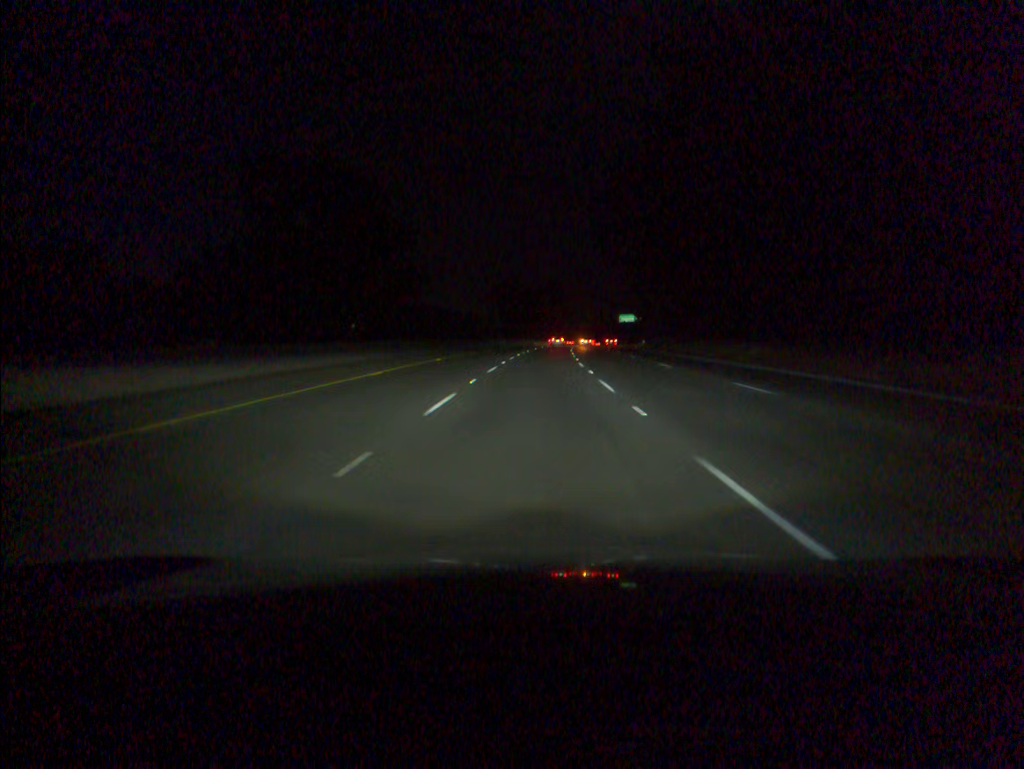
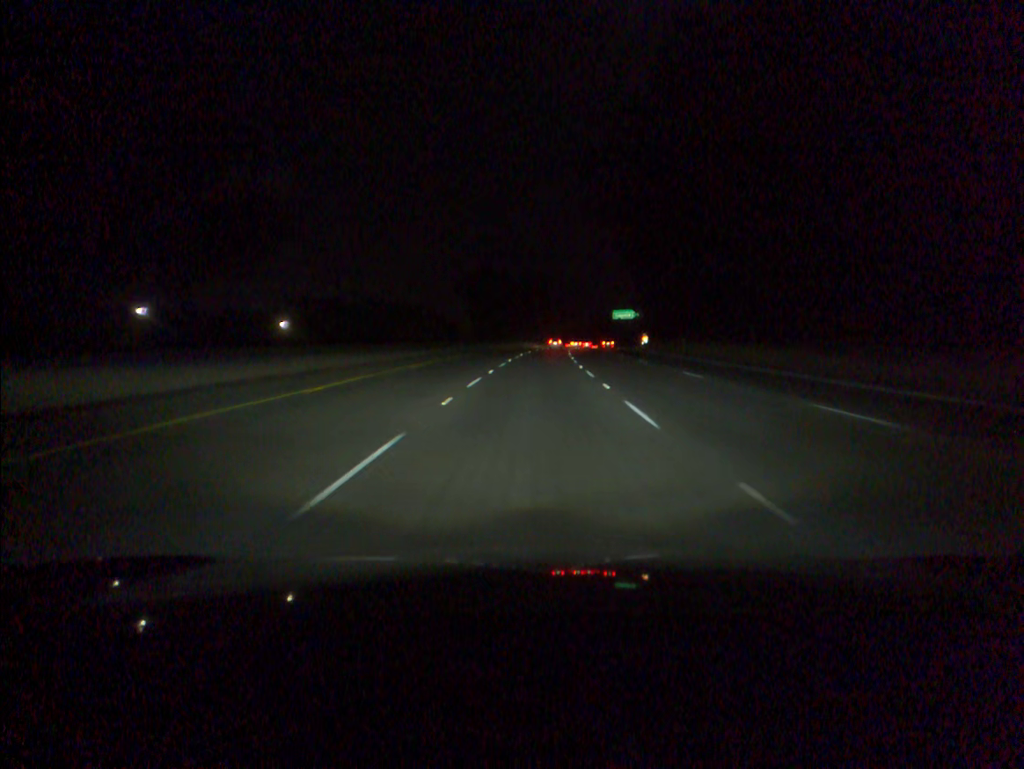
(+0.5, +36.3) m; +2°
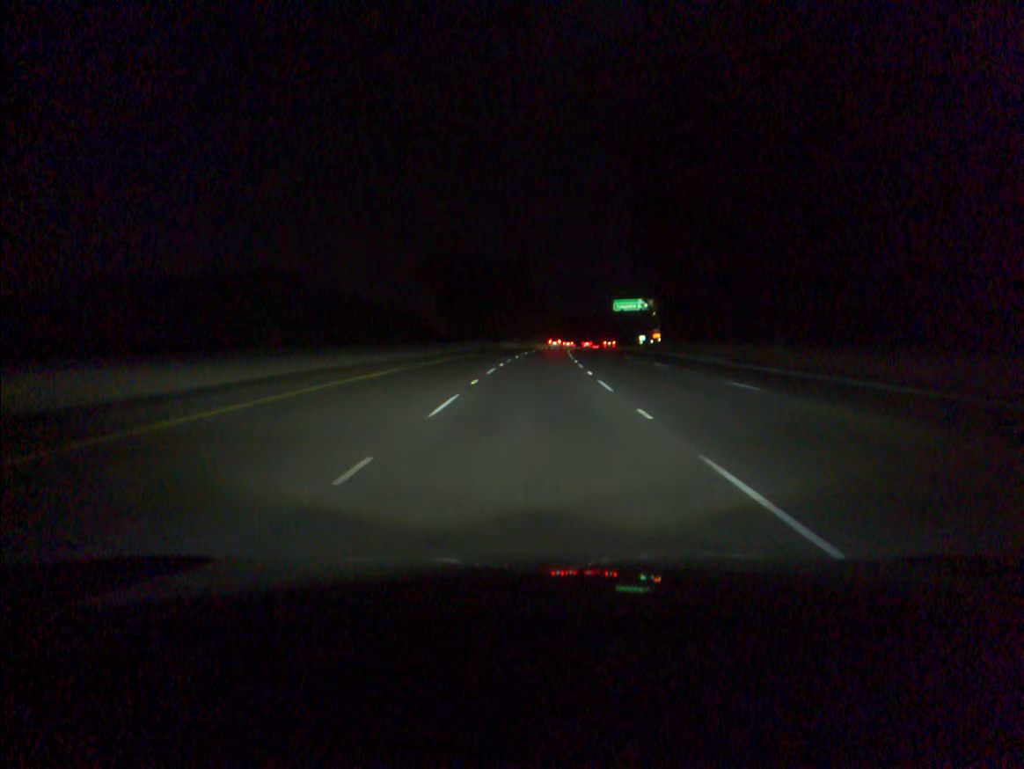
(+0.4, +36.4) m; +1°
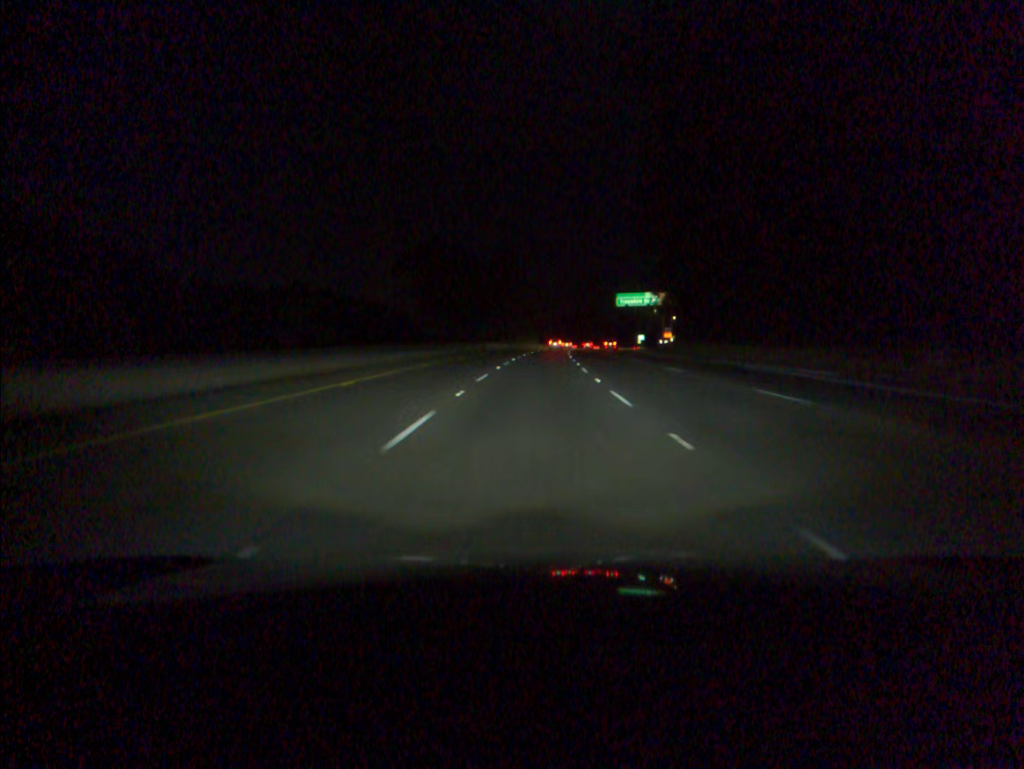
(+0.1, +18.3) m; +1°
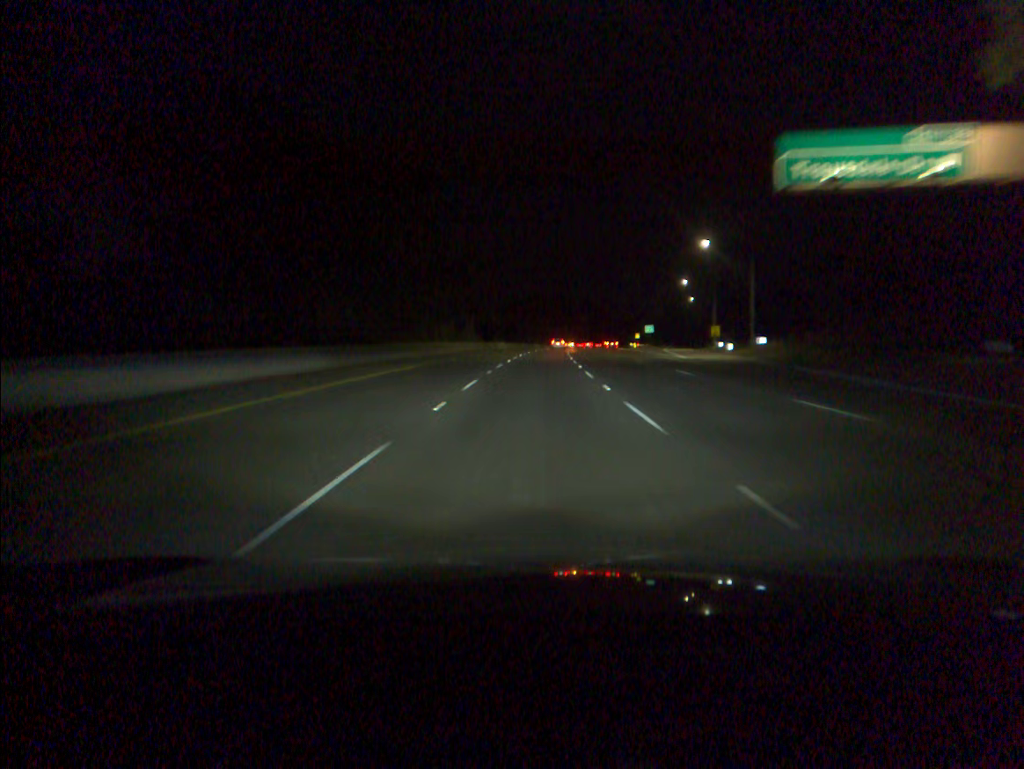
(+2.8, +91.6) m; +3°
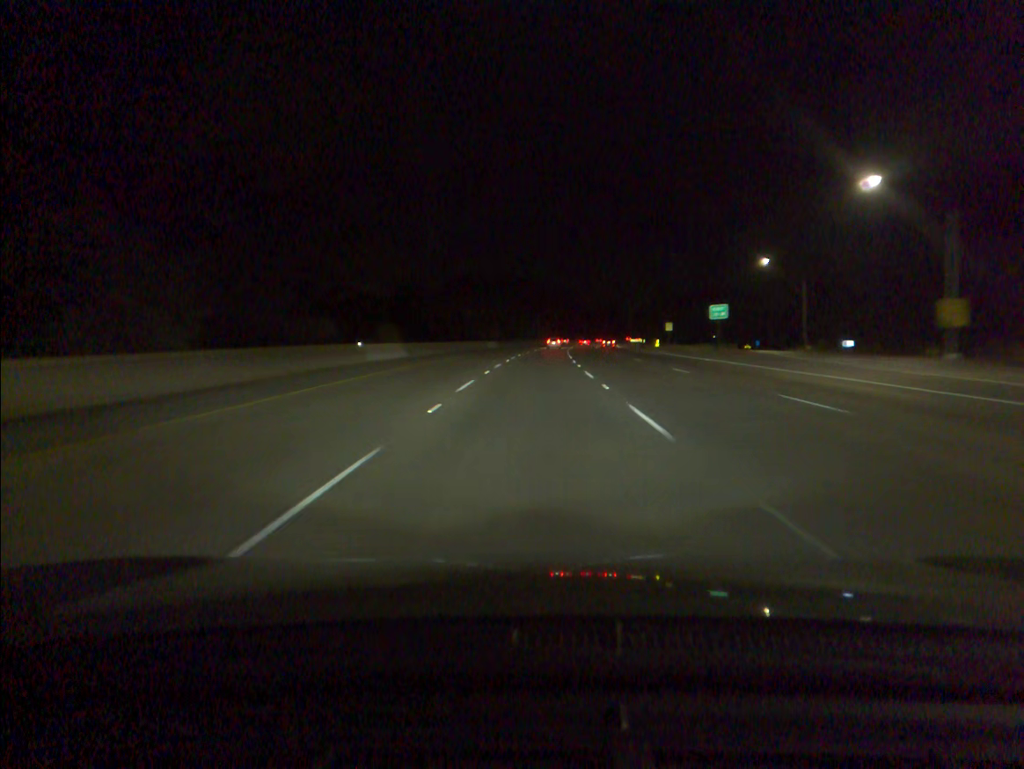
(+1.7, +73.2) m; +3°
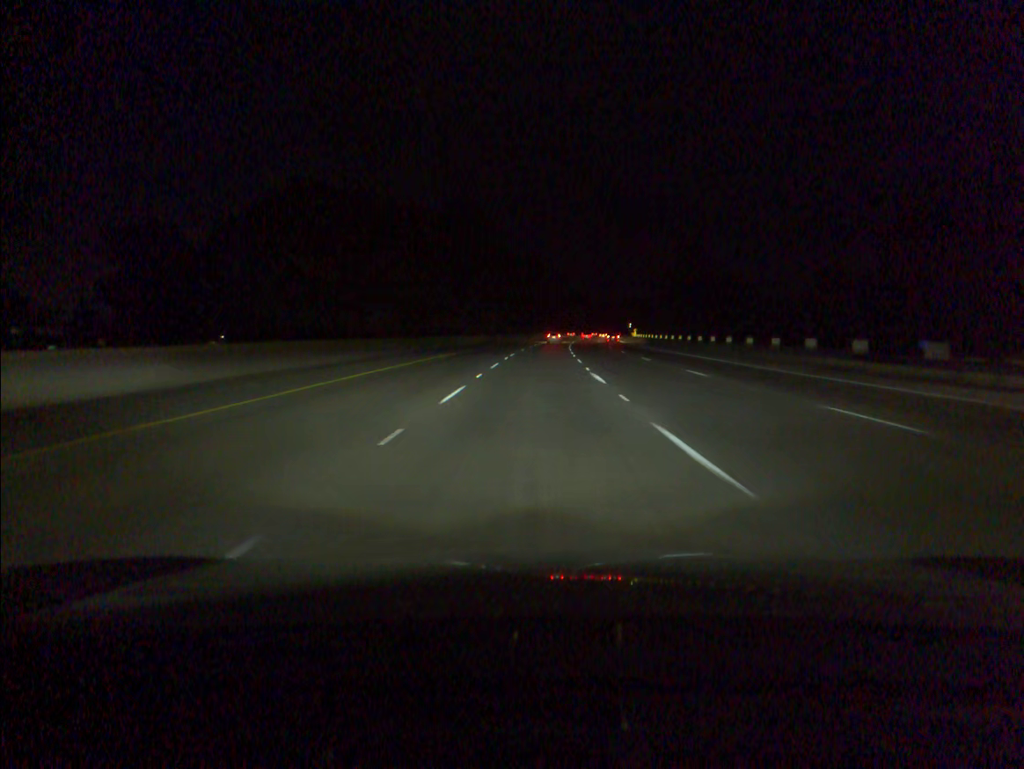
(+2.7, +91.5) m; +3°
